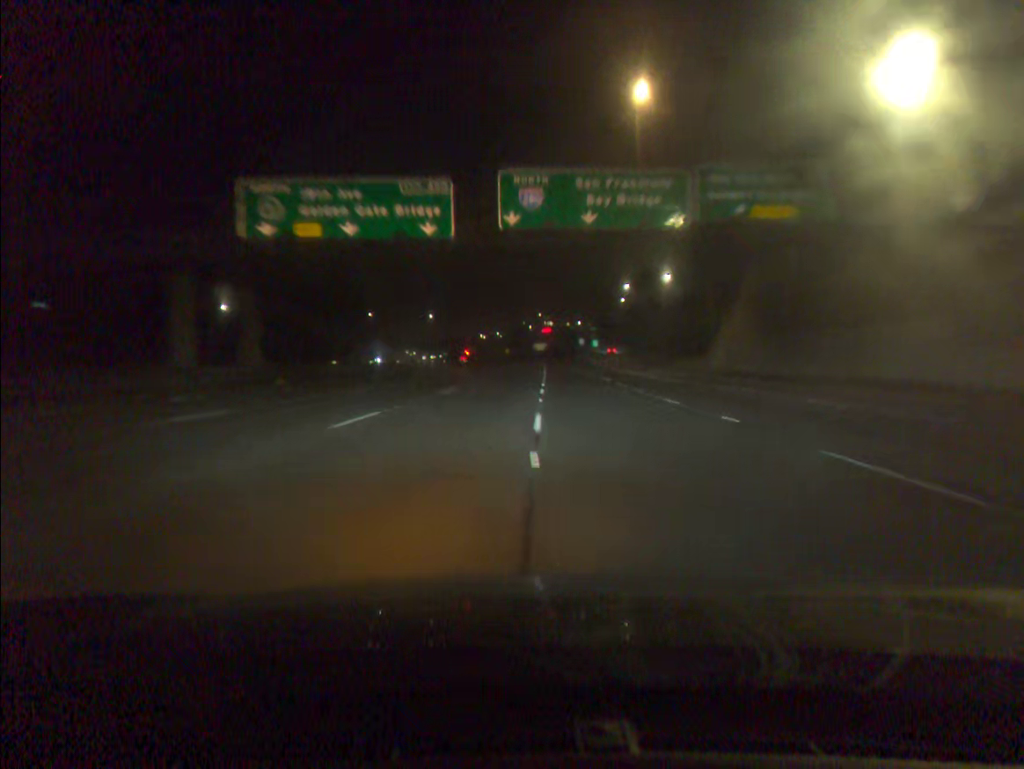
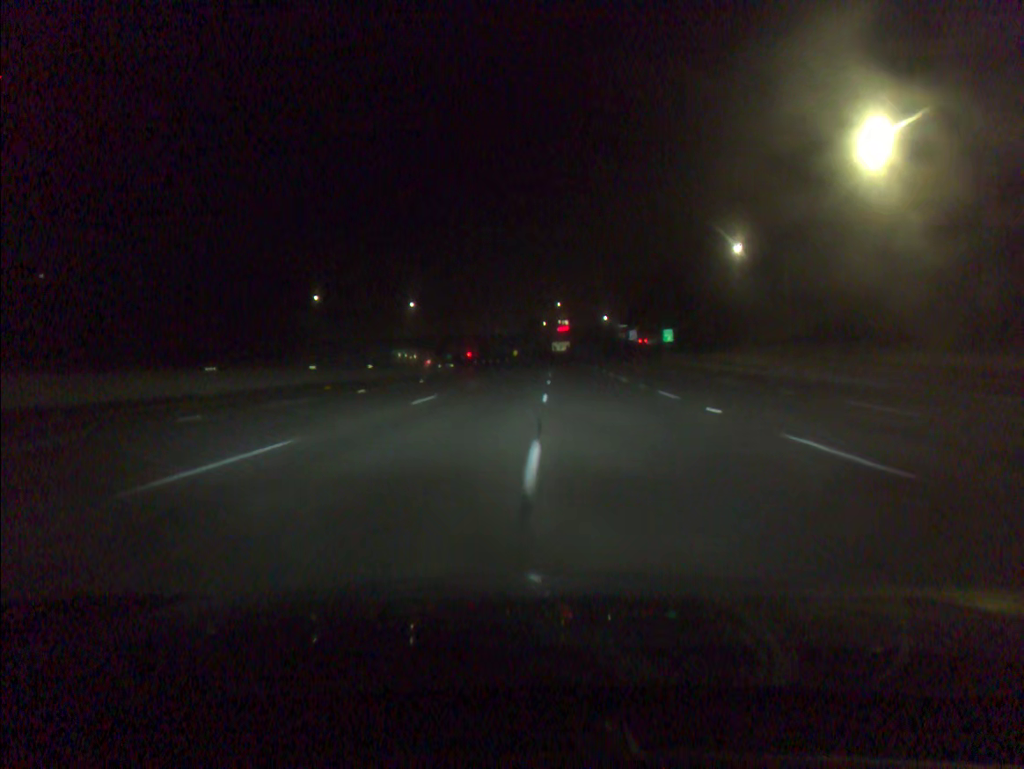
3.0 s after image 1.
(-0.7, +78.4) m; -1°
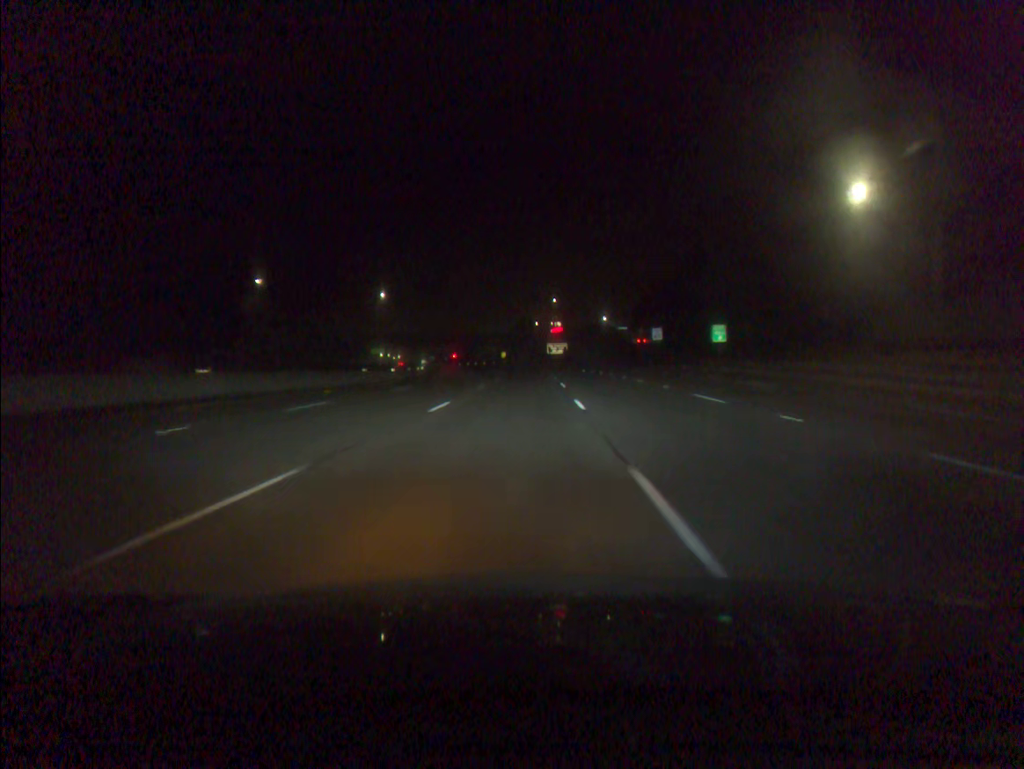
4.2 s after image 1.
(+0.2, +31.2) m; +1°
